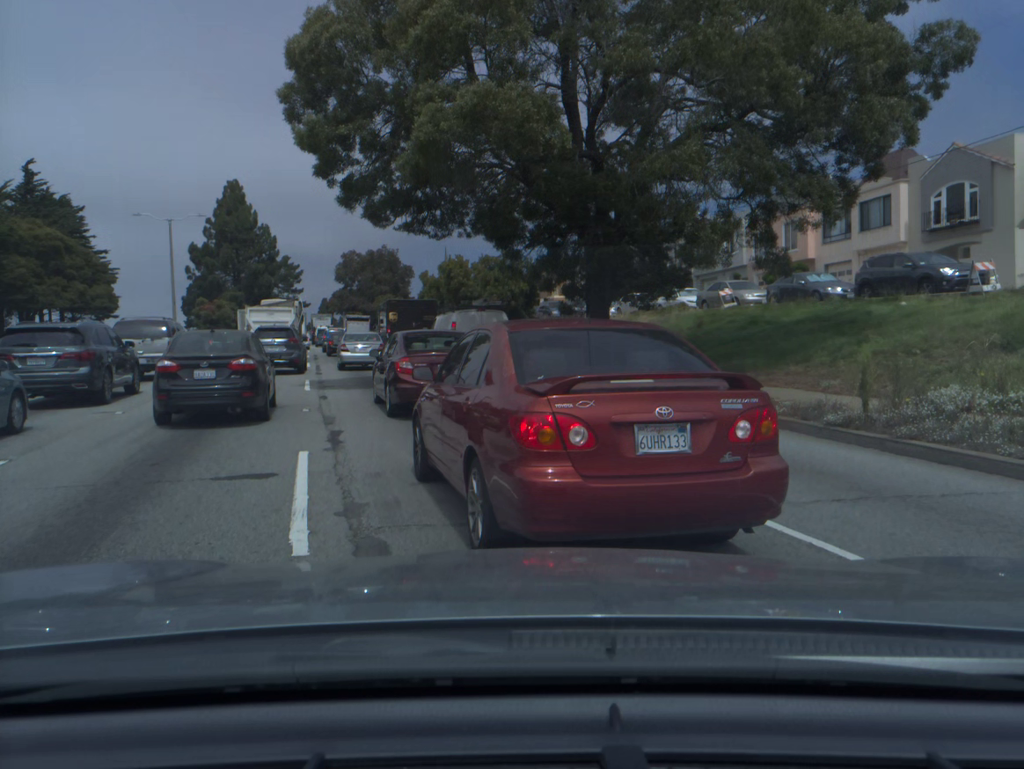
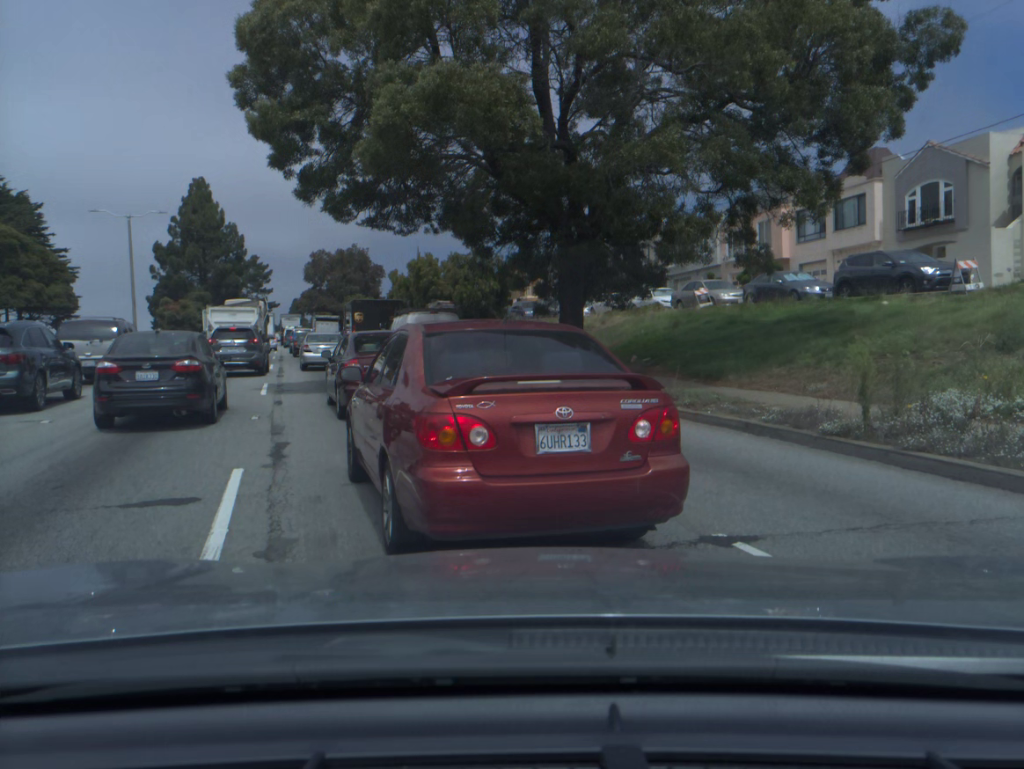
(0.0, +1.0) m; 0°
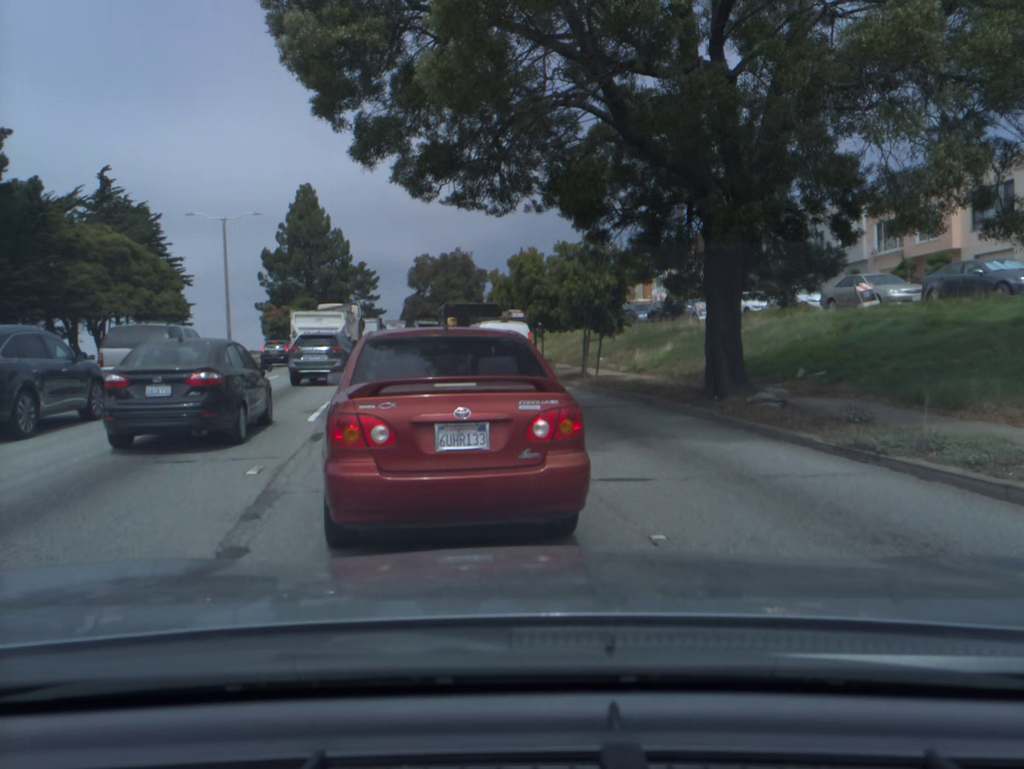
(-0.5, +5.0) m; -14°
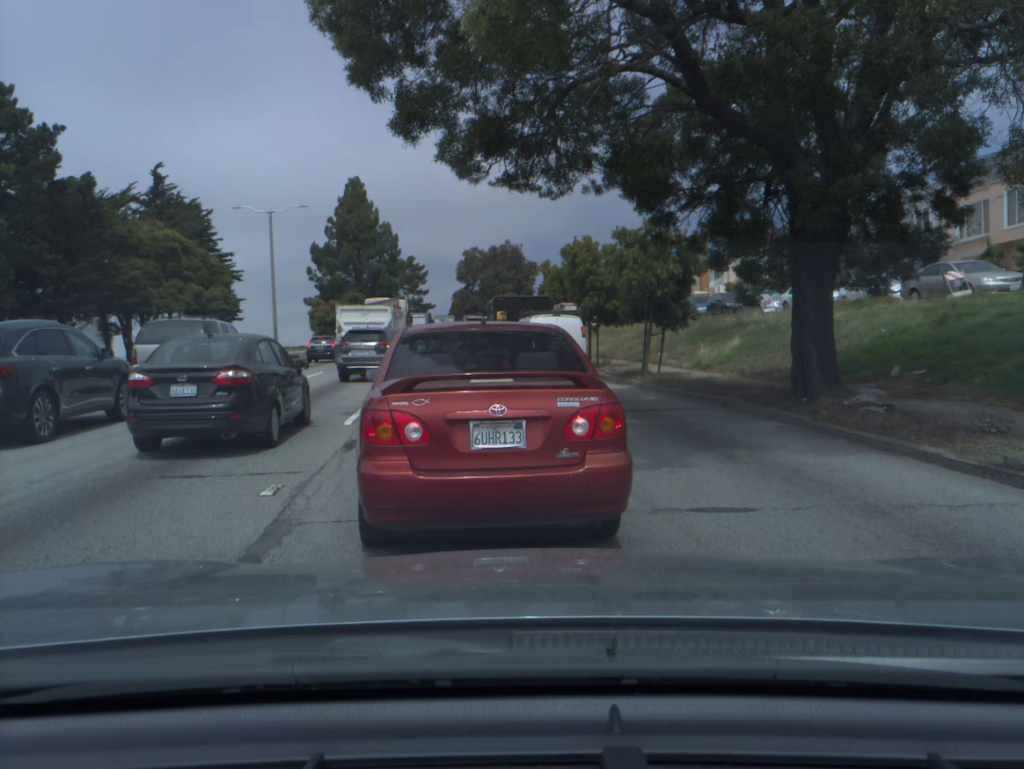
(0.0, +1.4) m; -3°
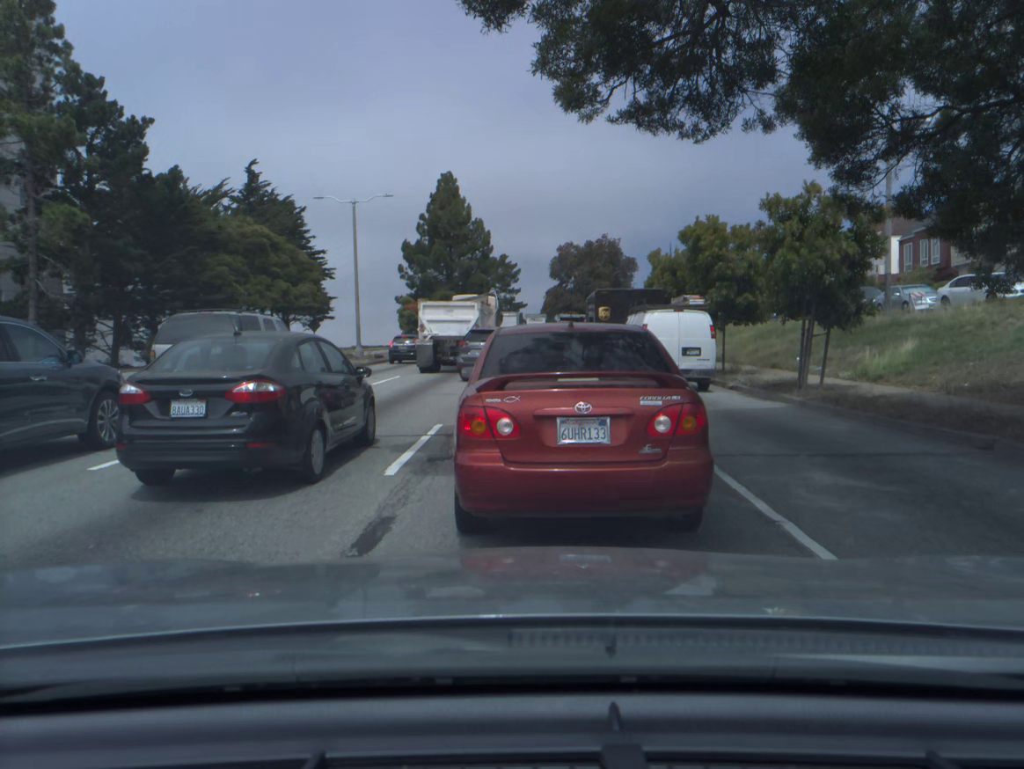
(-0.1, +4.8) m; -3°
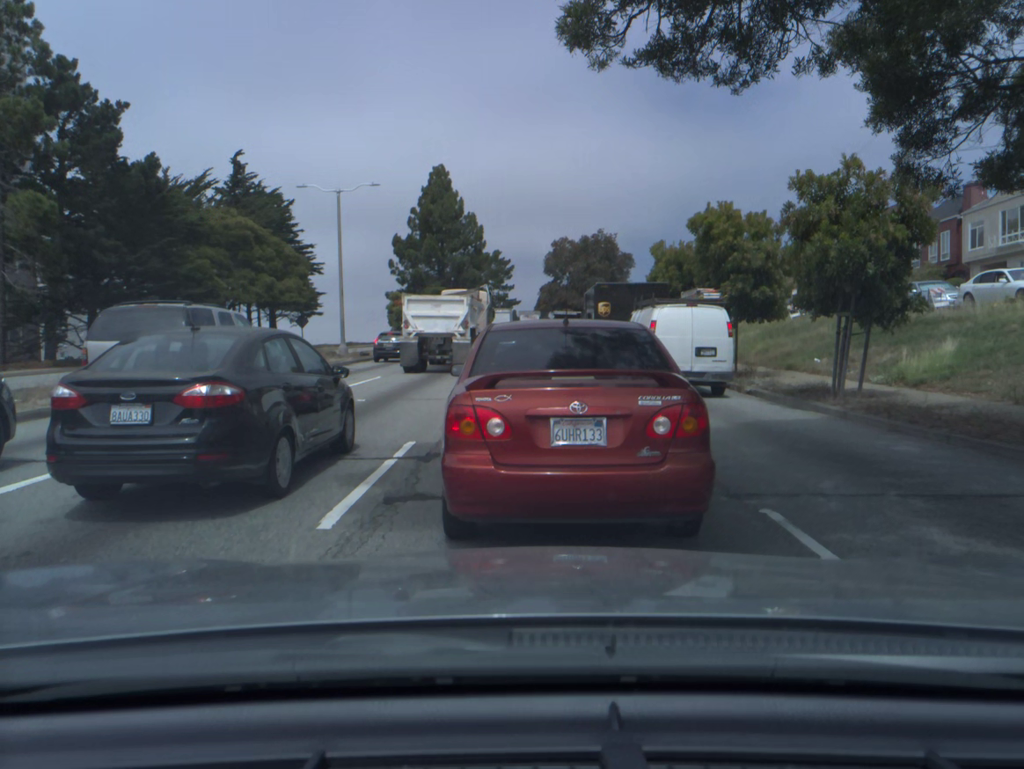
(+0.1, +2.3) m; +1°
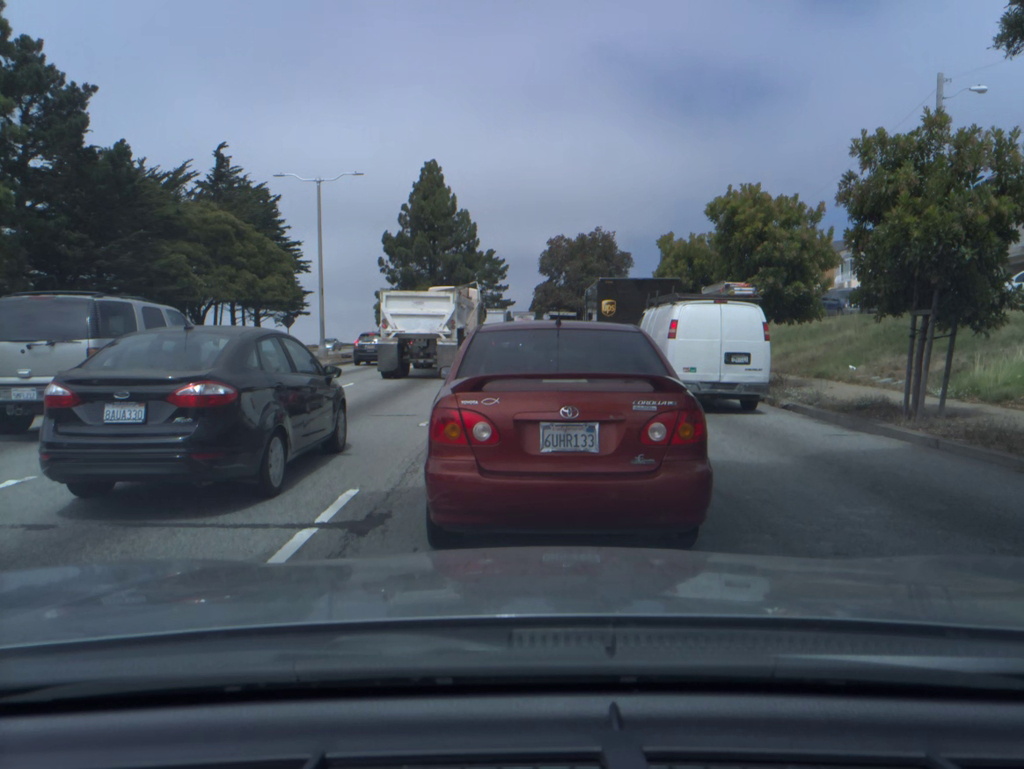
(0.0, +2.9) m; +1°
